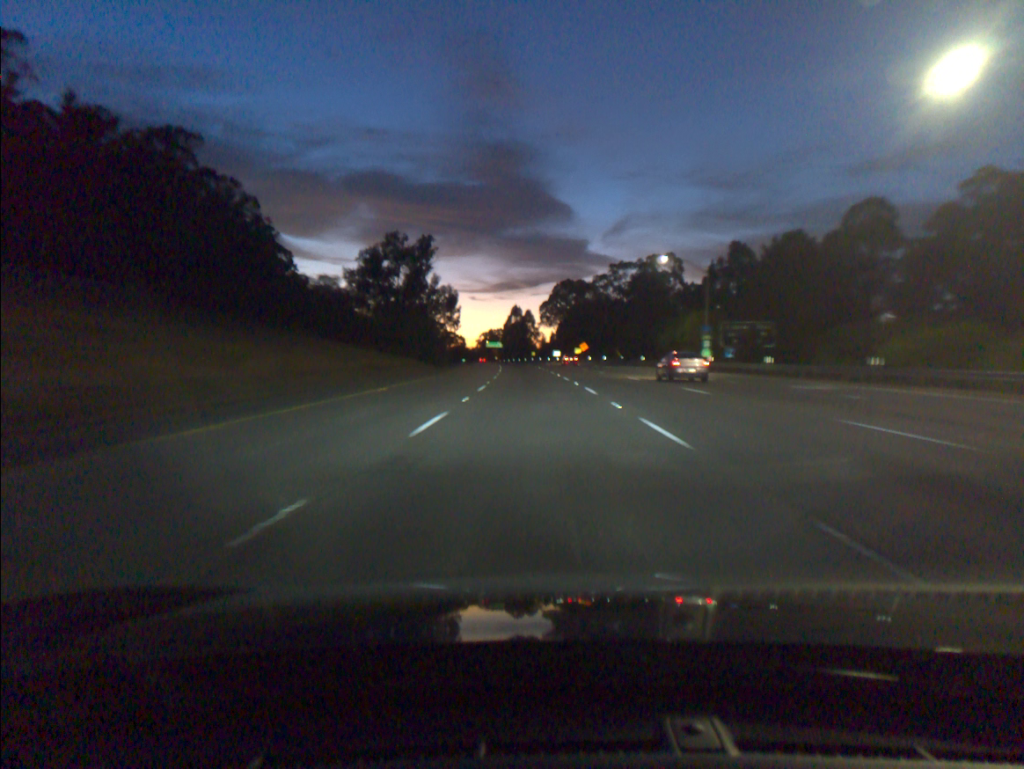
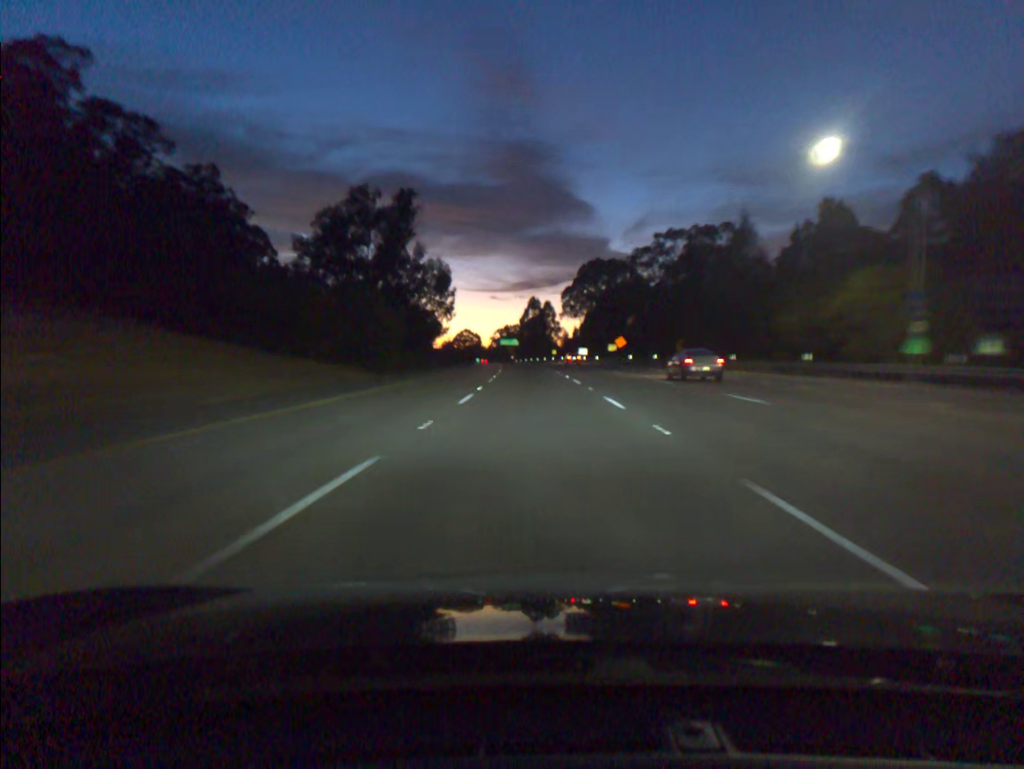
(-0.4, +36.7) m; -1°
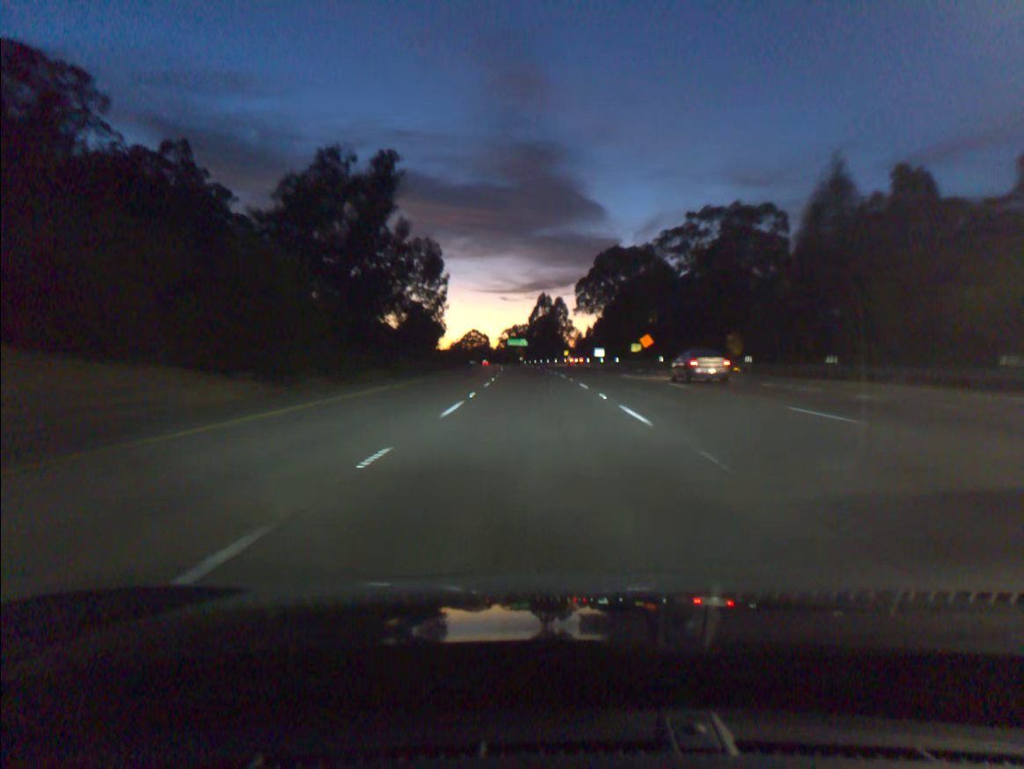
(-0.1, +18.4) m; -1°
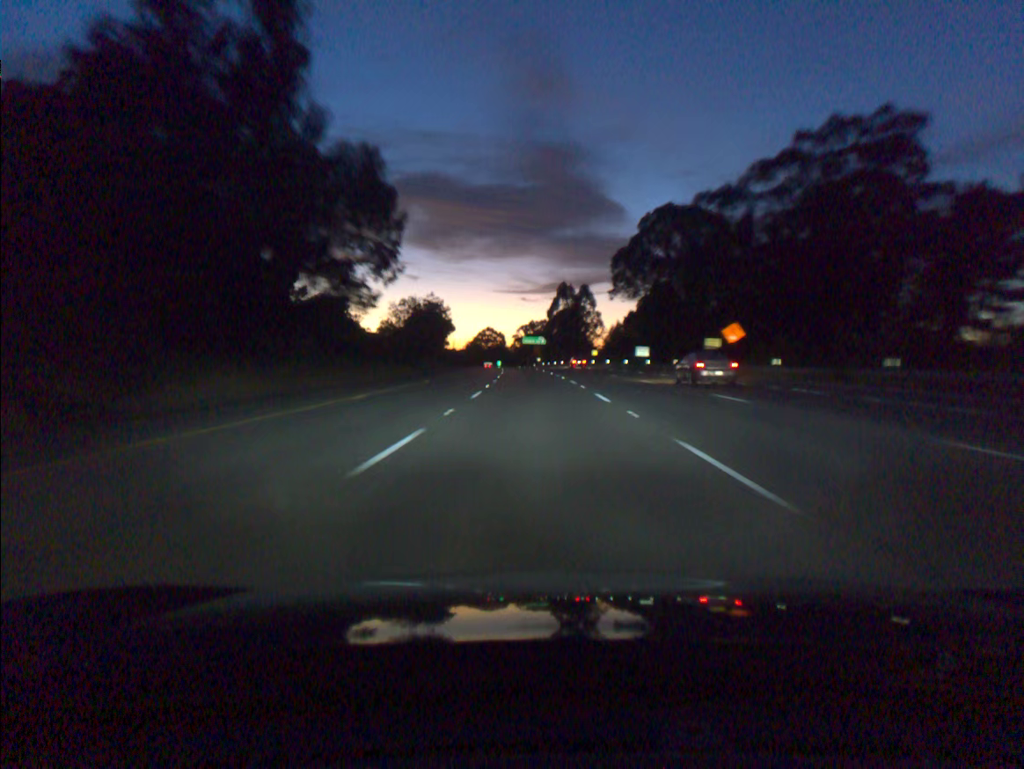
(-0.4, +36.7) m; -1°
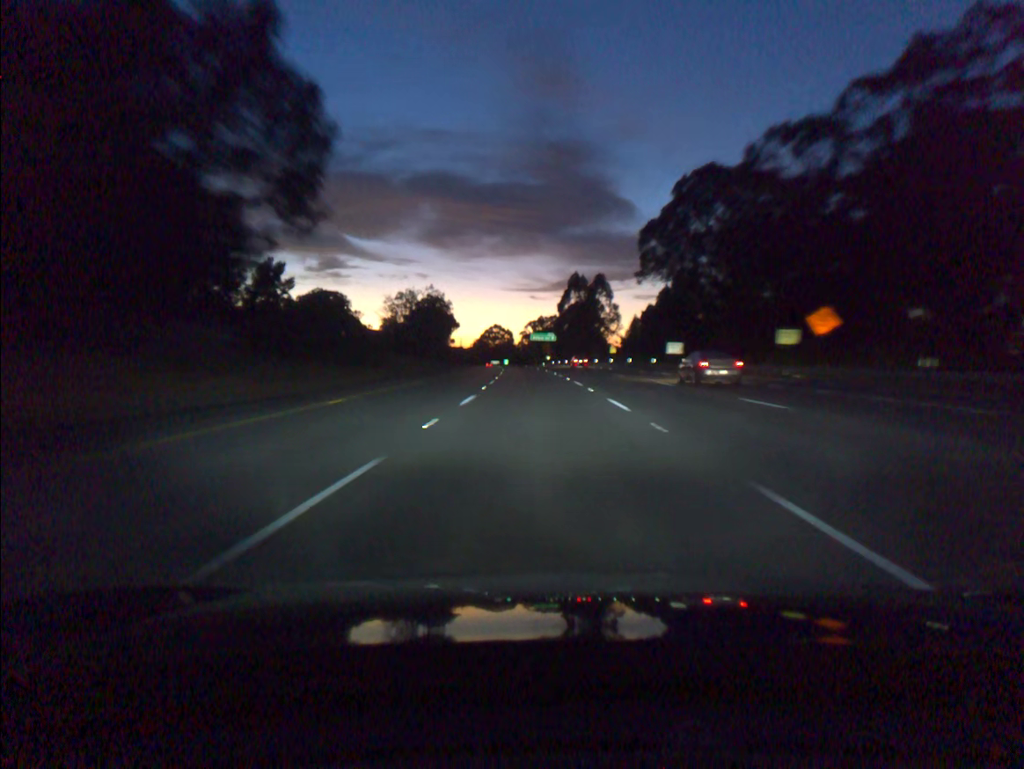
(-0.1, +18.3) m; -1°
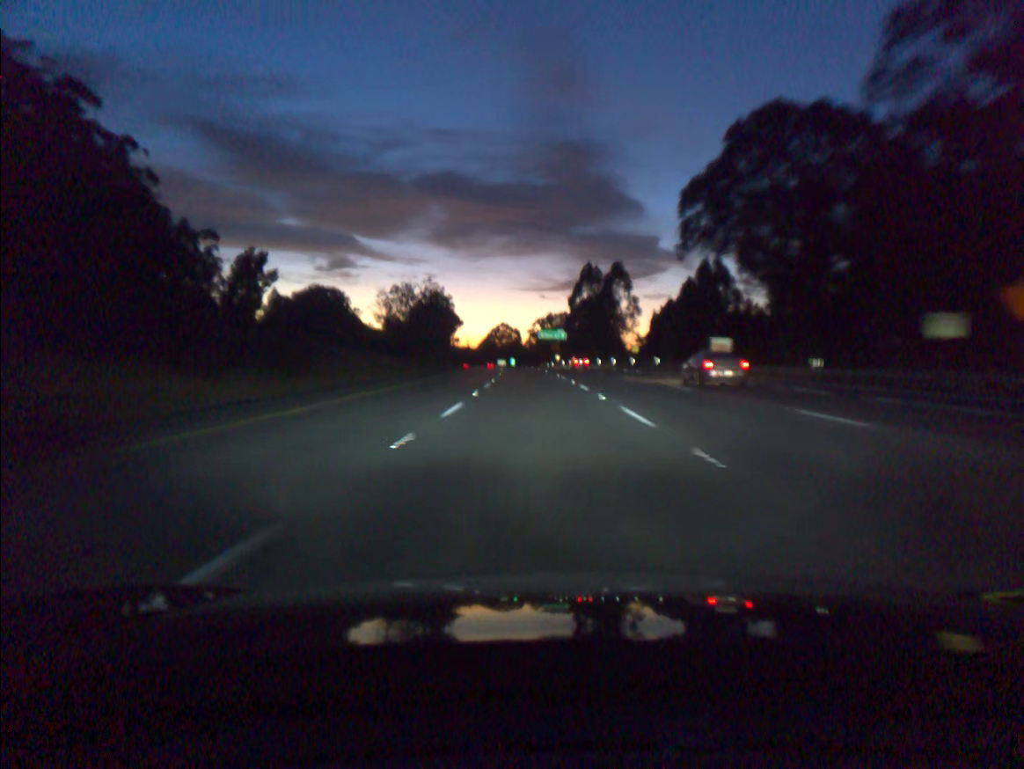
(-0.1, +18.4) m; -1°
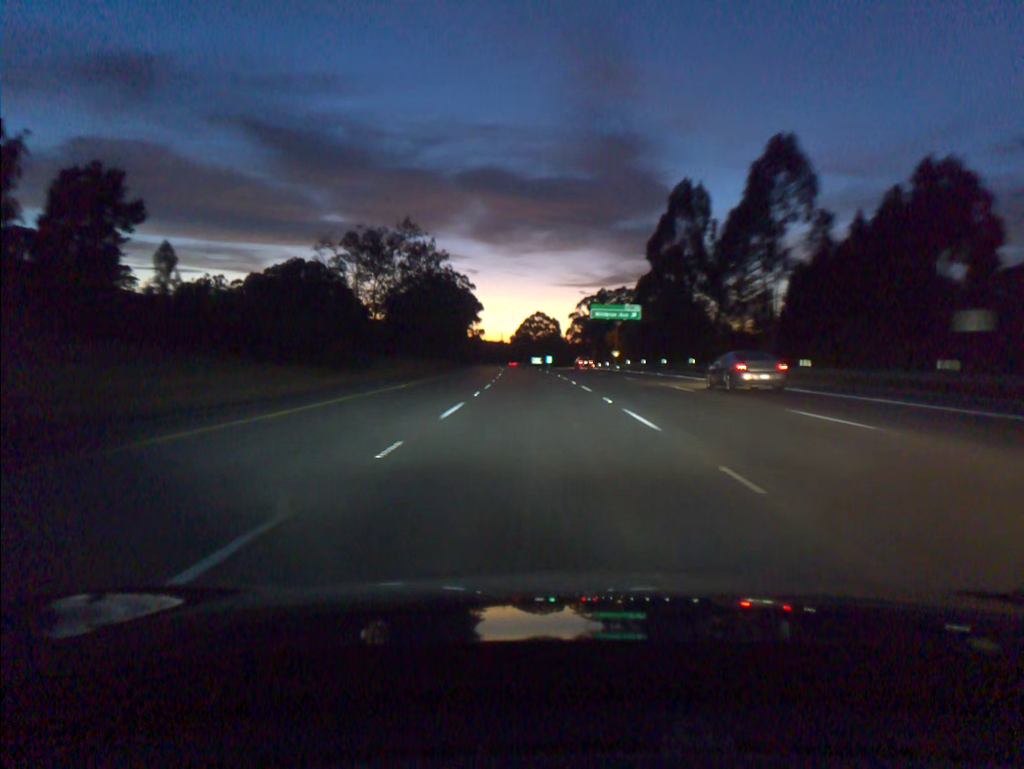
(-1.7, +73.5) m; -3°
